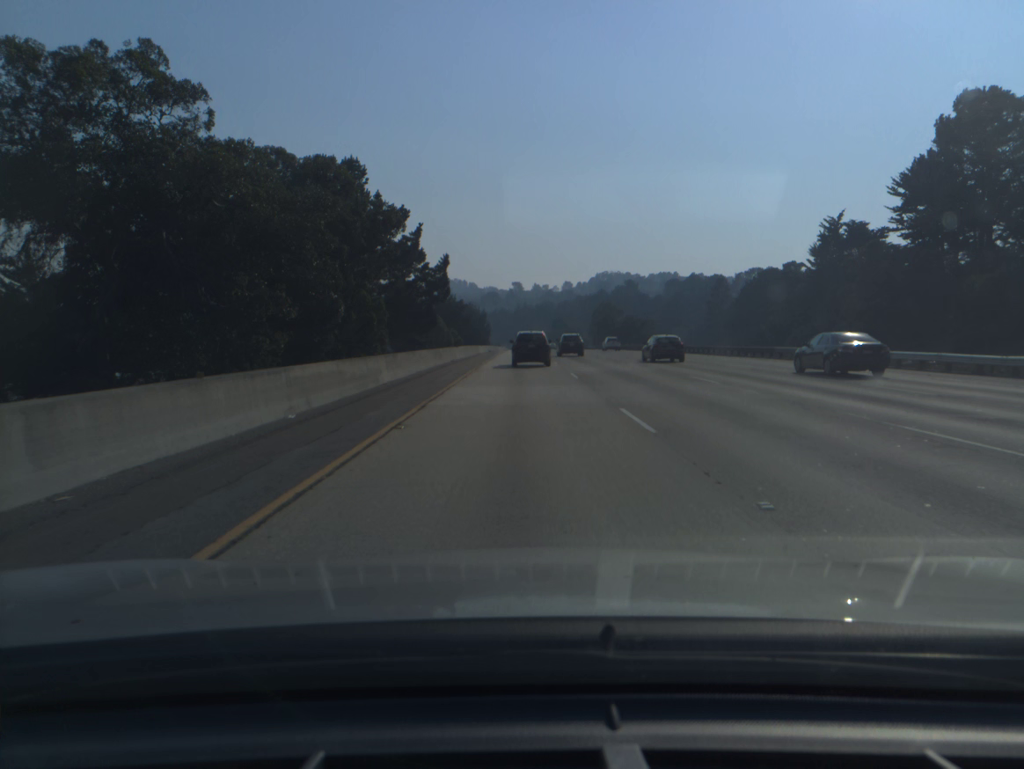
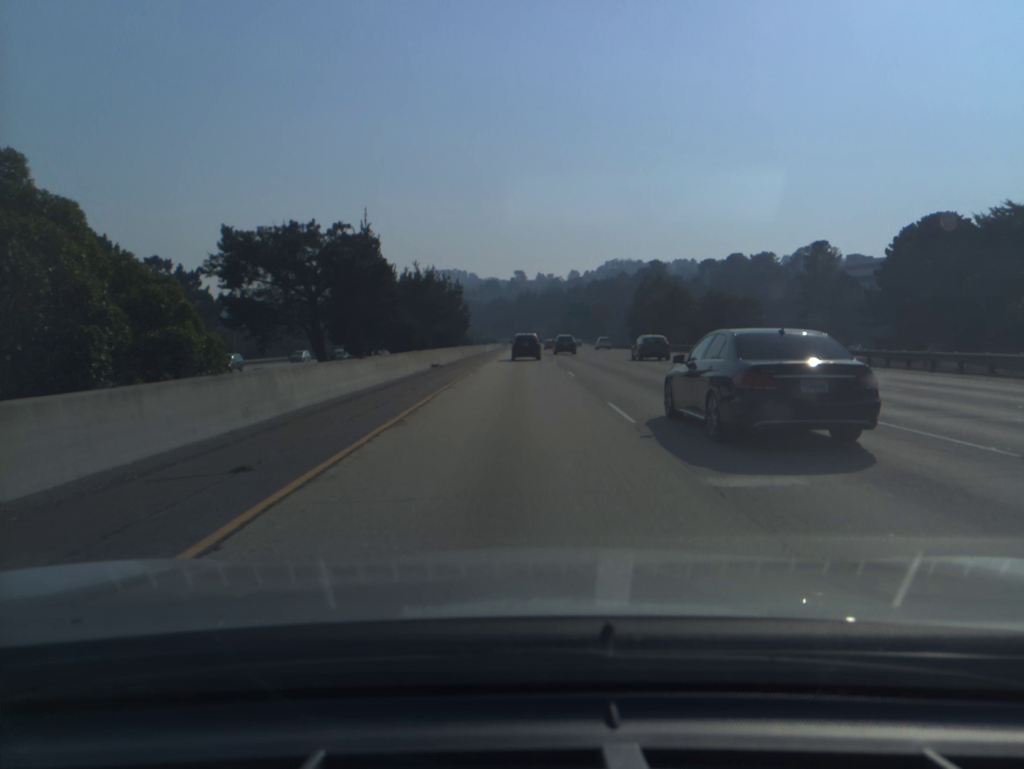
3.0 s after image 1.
(-0.1, +71.7) m; 0°
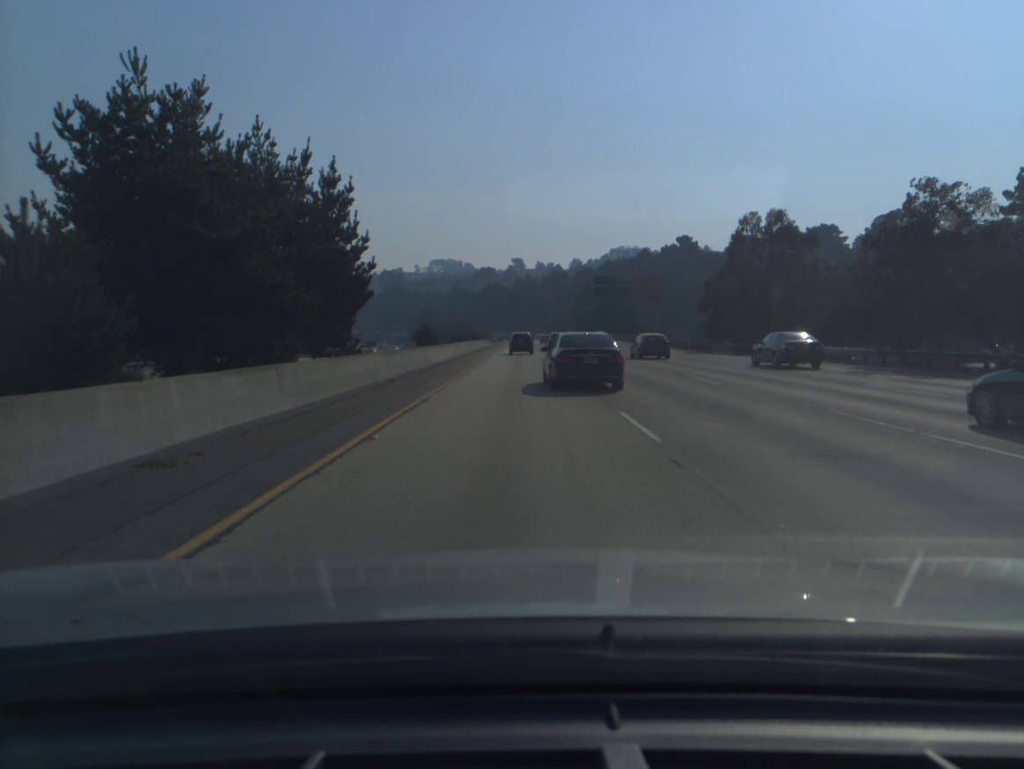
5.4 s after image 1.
(0.0, +60.7) m; 0°
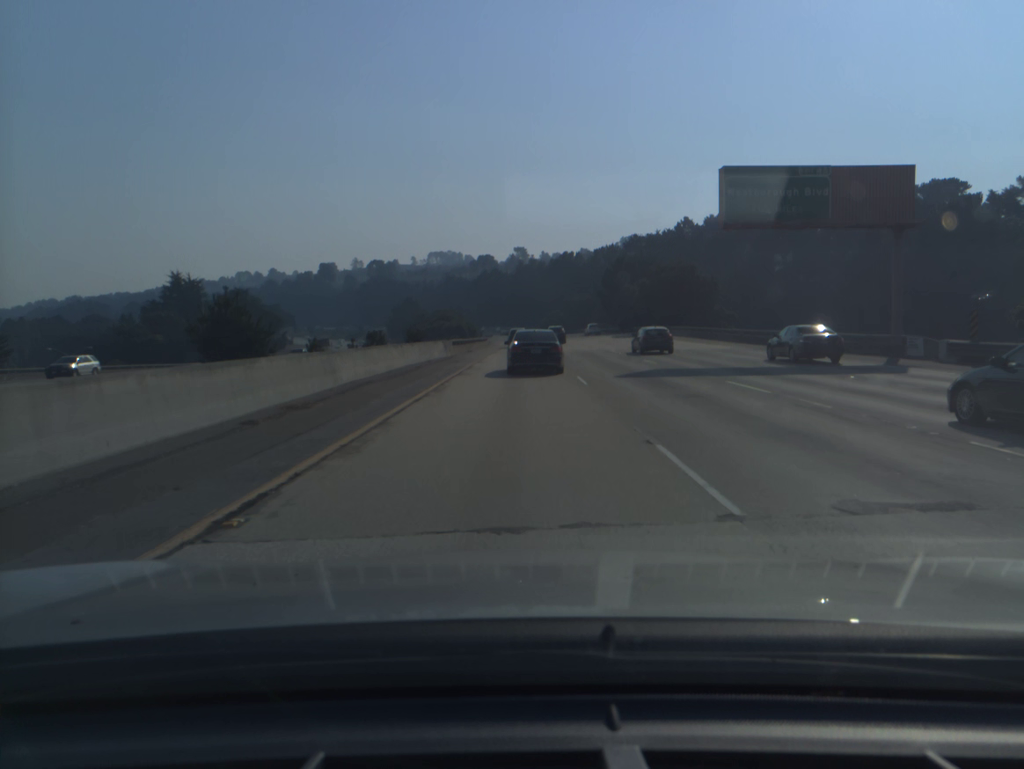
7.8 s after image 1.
(-0.1, +63.0) m; 0°
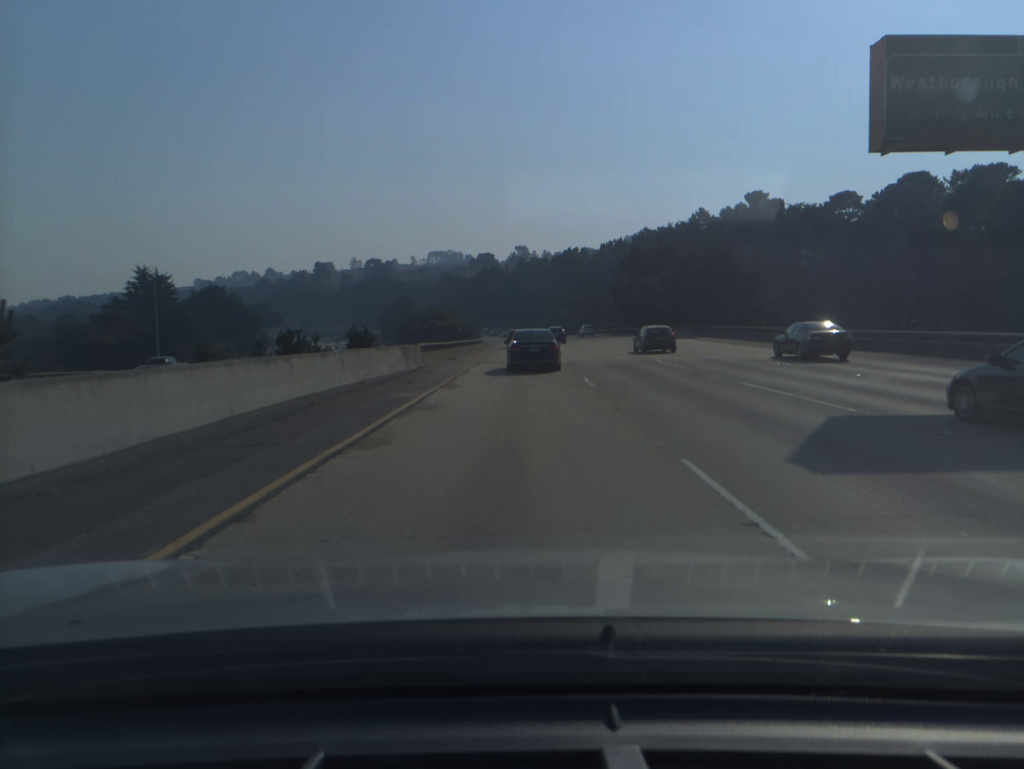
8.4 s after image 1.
(0.0, +15.7) m; 0°
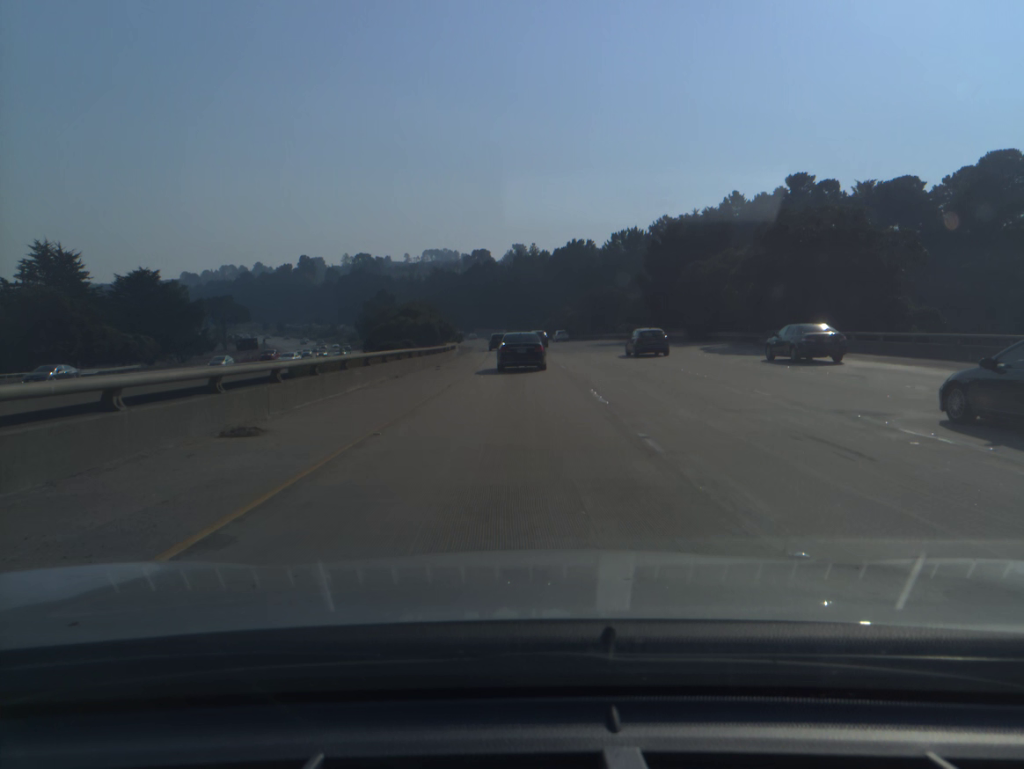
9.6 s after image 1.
(+0.1, +31.2) m; 0°
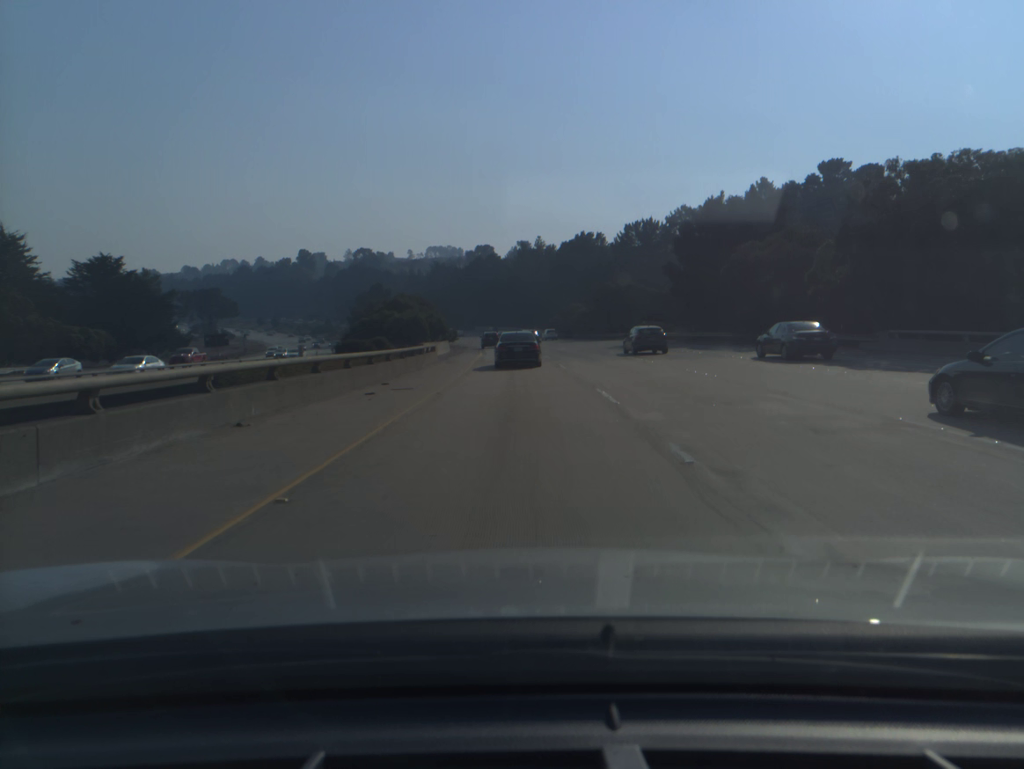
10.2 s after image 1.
(0.0, +15.5) m; 0°
